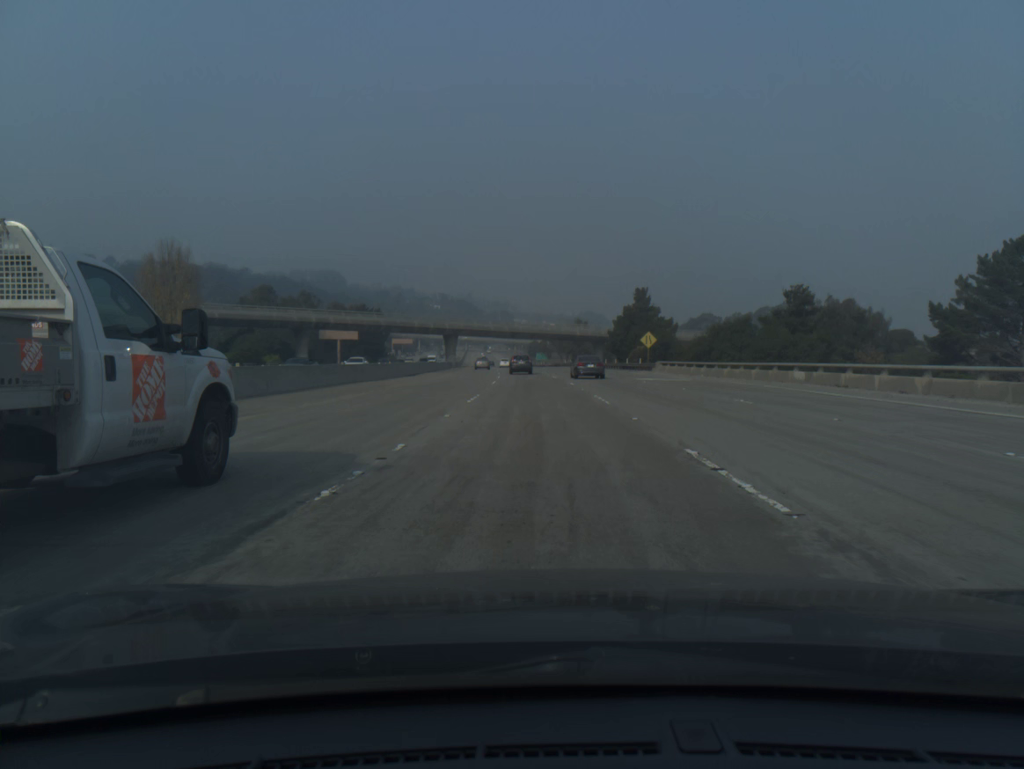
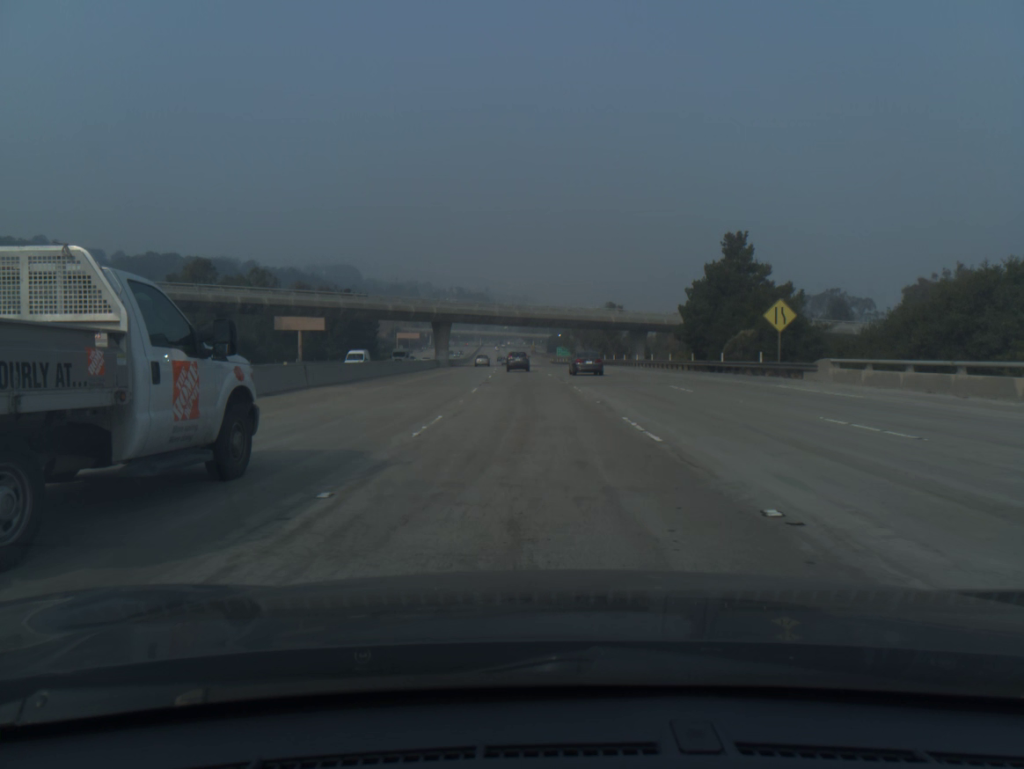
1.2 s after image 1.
(-0.4, +38.2) m; -1°
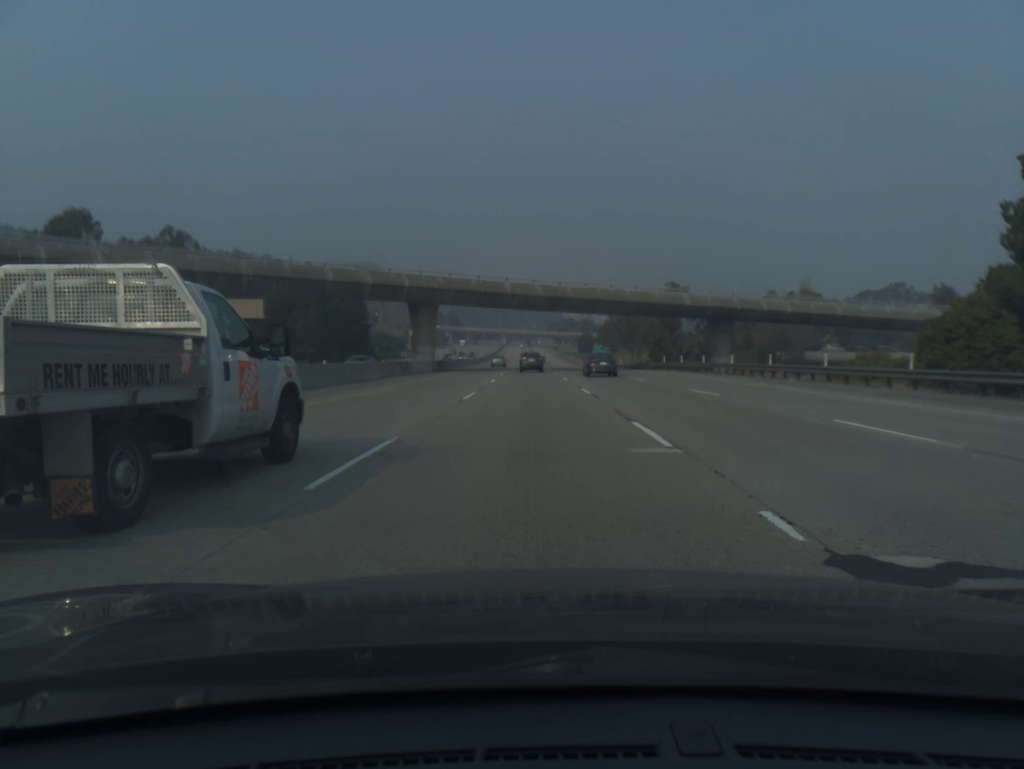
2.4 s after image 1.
(-0.7, +38.0) m; -2°
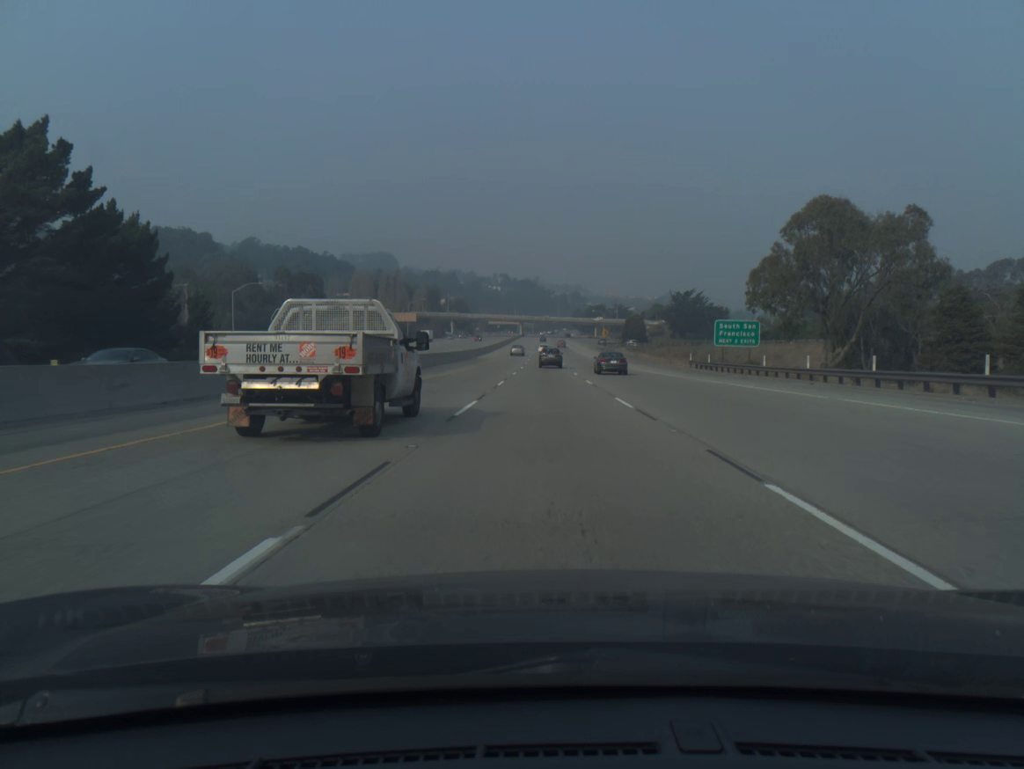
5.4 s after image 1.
(-2.2, +94.6) m; -2°
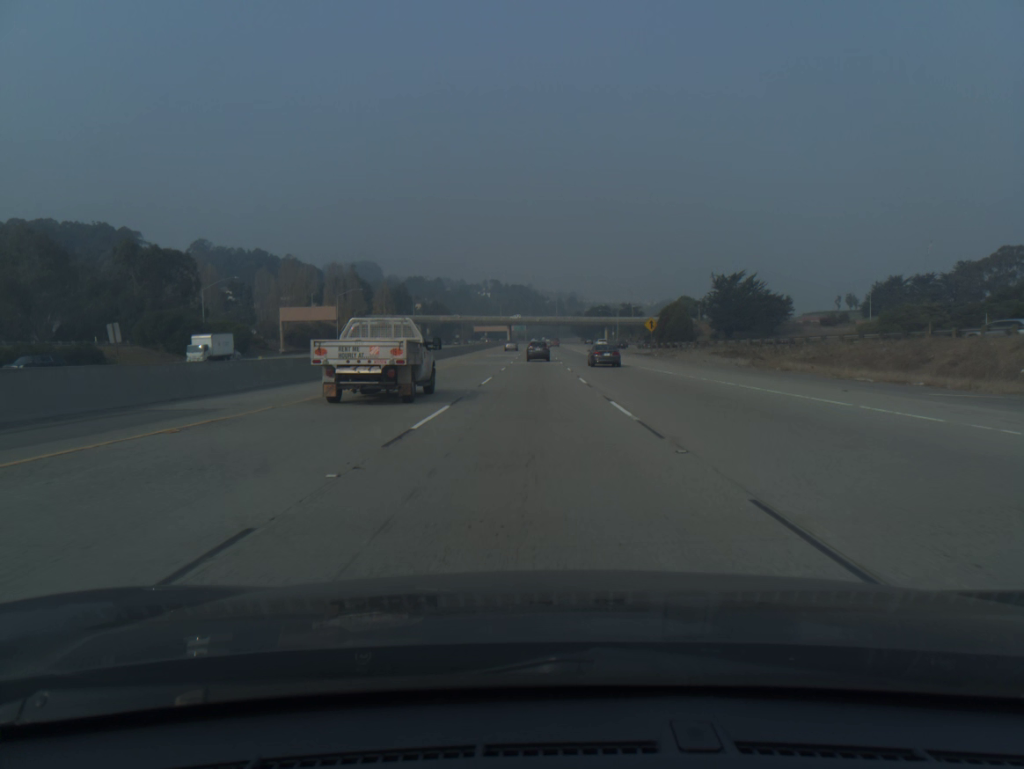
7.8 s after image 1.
(+0.4, +75.5) m; 0°
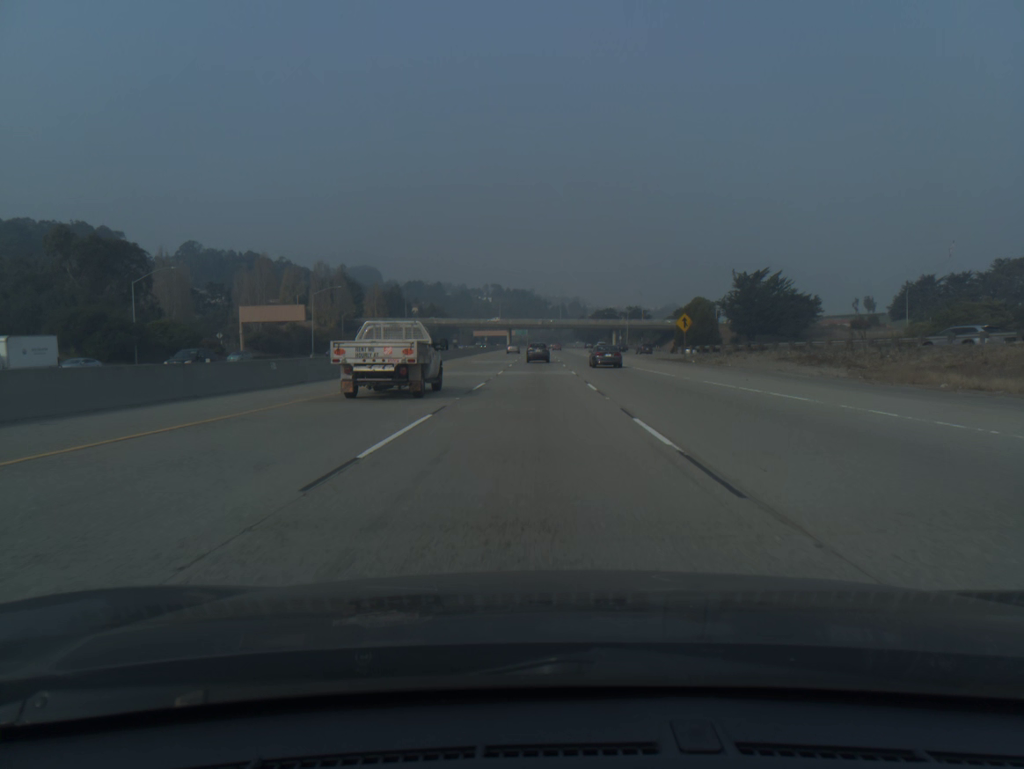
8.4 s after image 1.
(0.0, +18.8) m; 0°
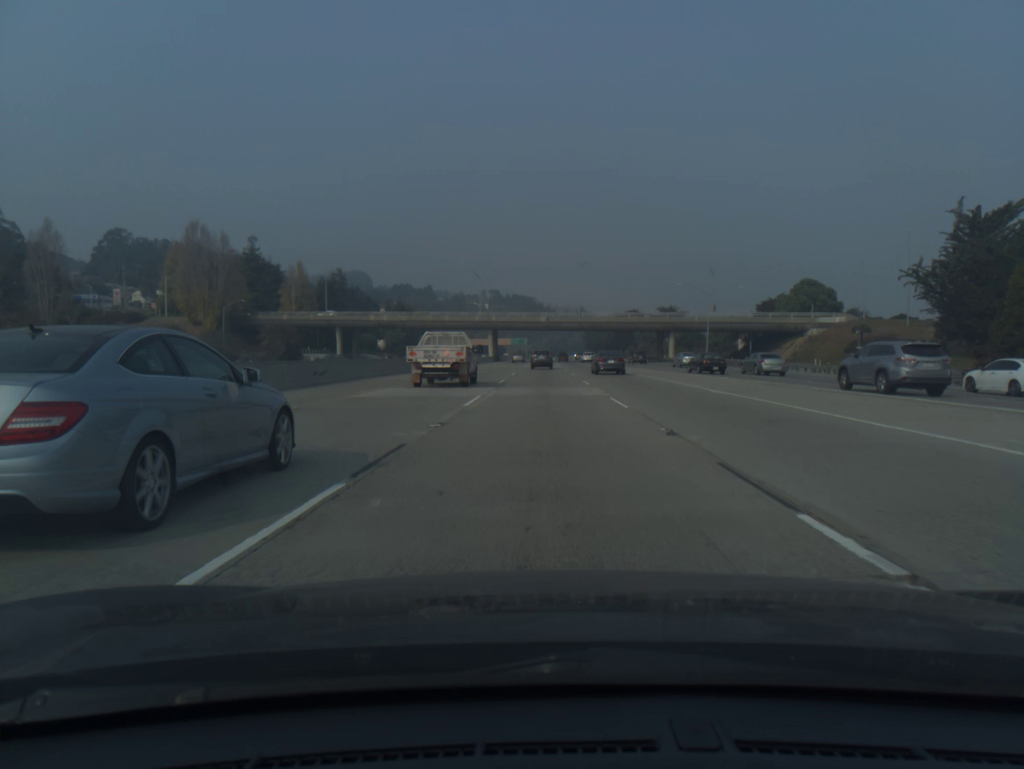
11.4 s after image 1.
(-0.5, +93.0) m; 0°
